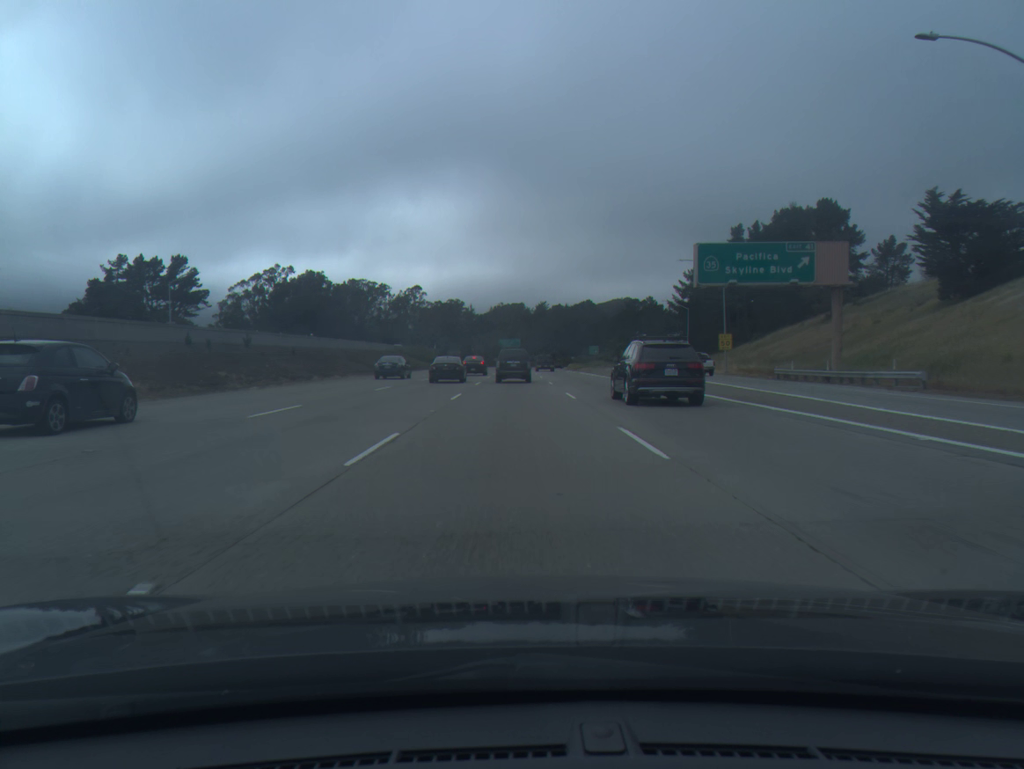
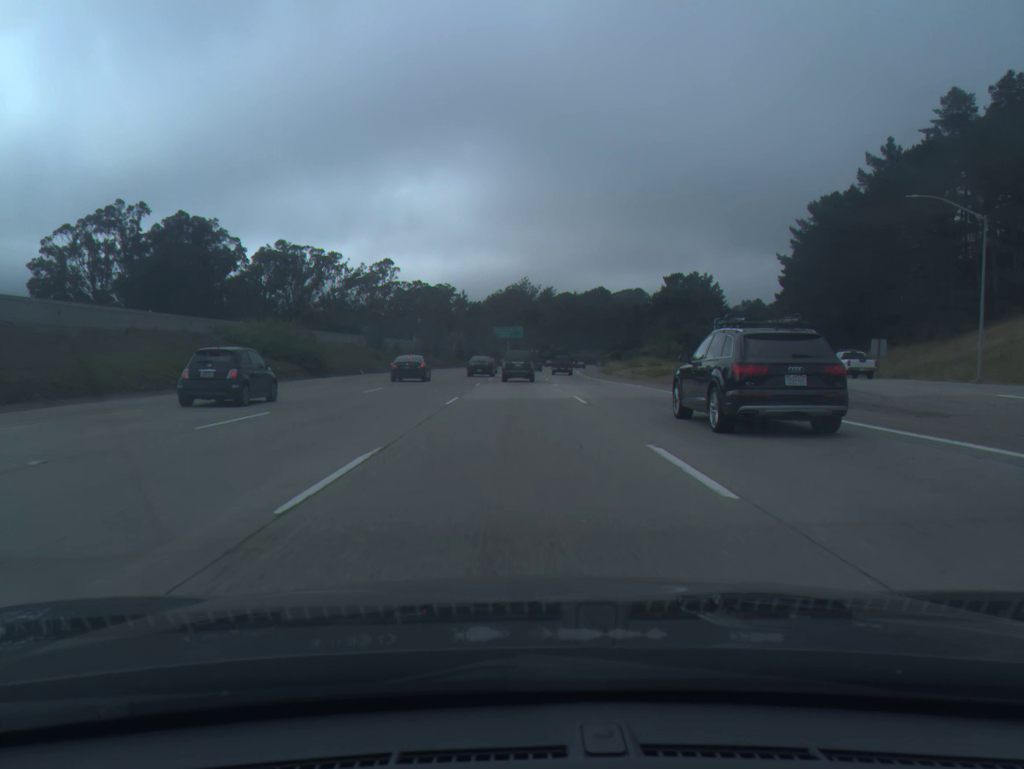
(-0.3, +75.7) m; 0°
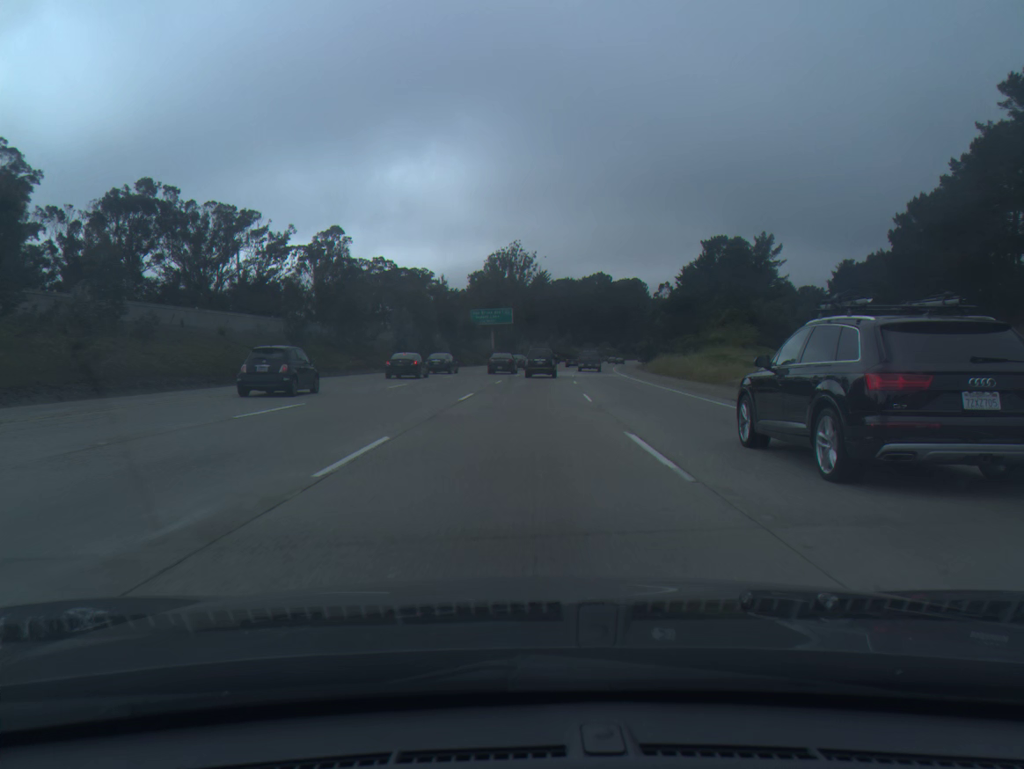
(+0.4, +56.6) m; +1°
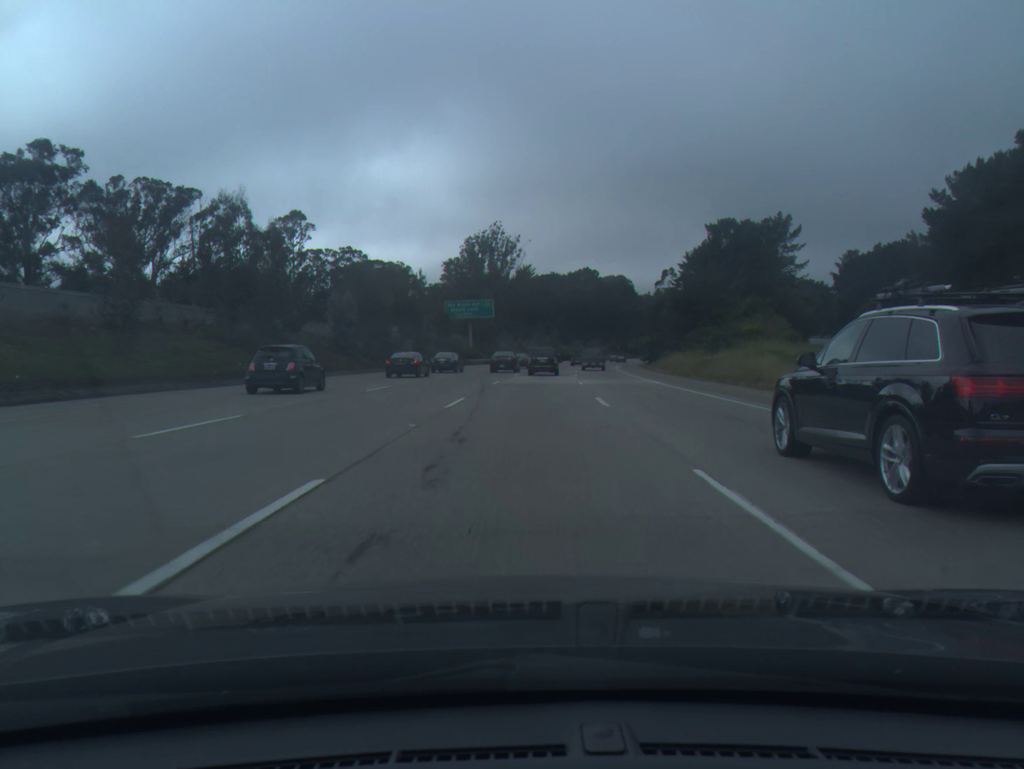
(+0.1, +18.8) m; +1°
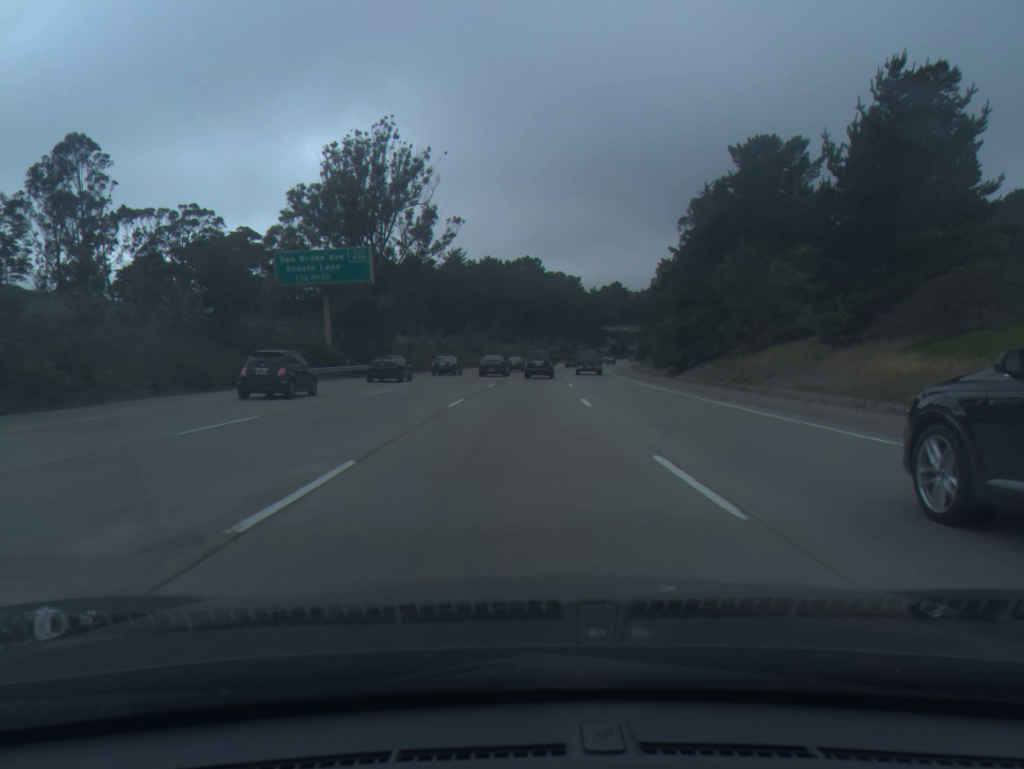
(+2.3, +56.2) m; +5°
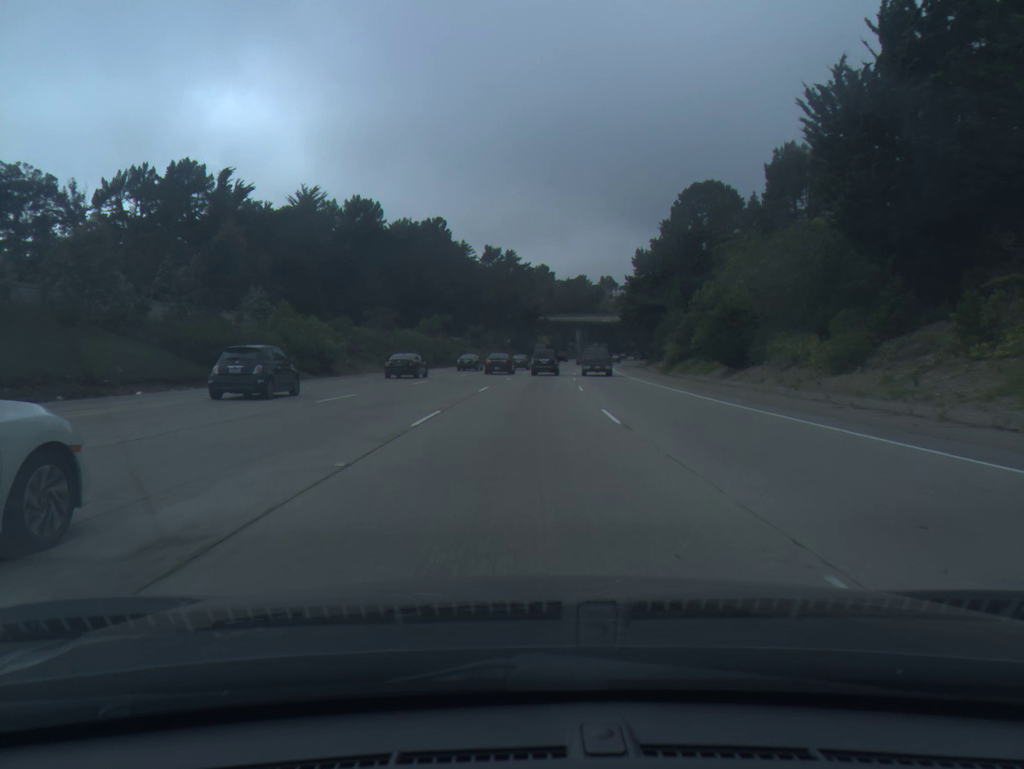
(+5.0, +93.7) m; +6°
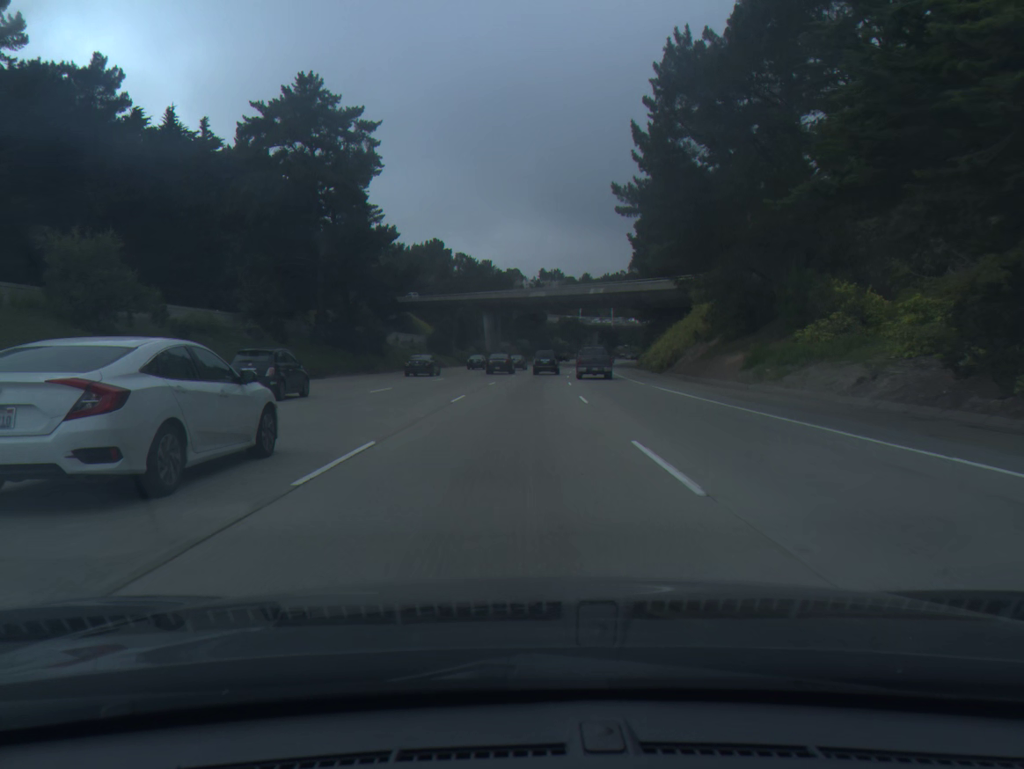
(+6.0, +93.7) m; +7°
